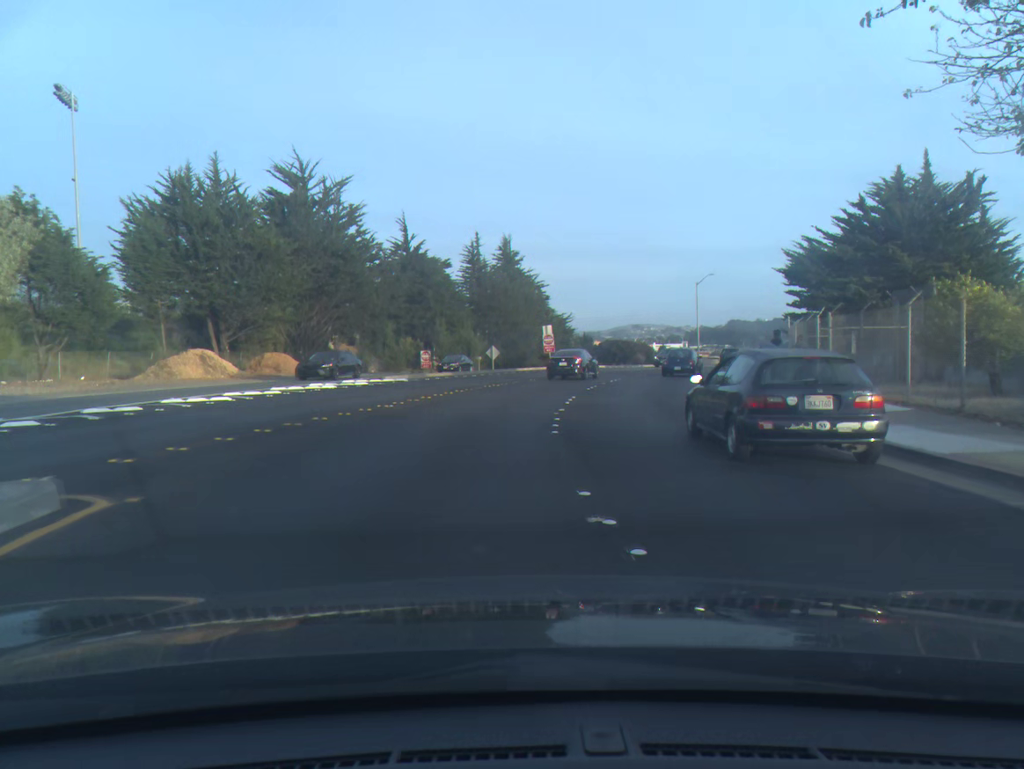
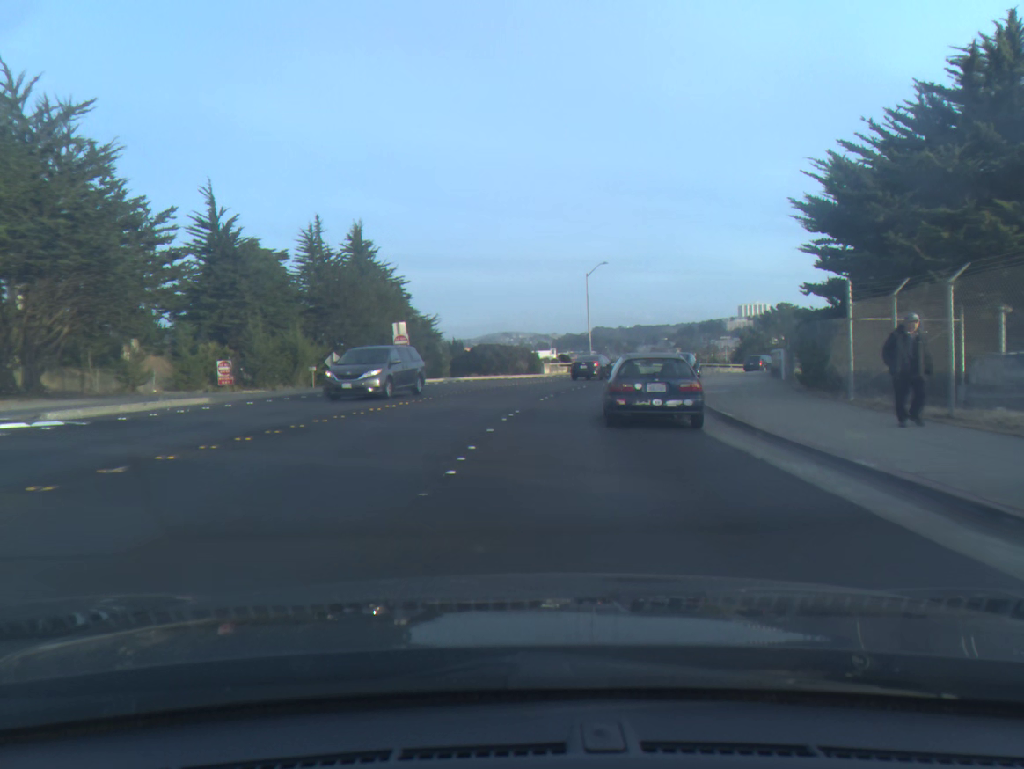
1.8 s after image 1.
(+1.5, +18.0) m; +10°
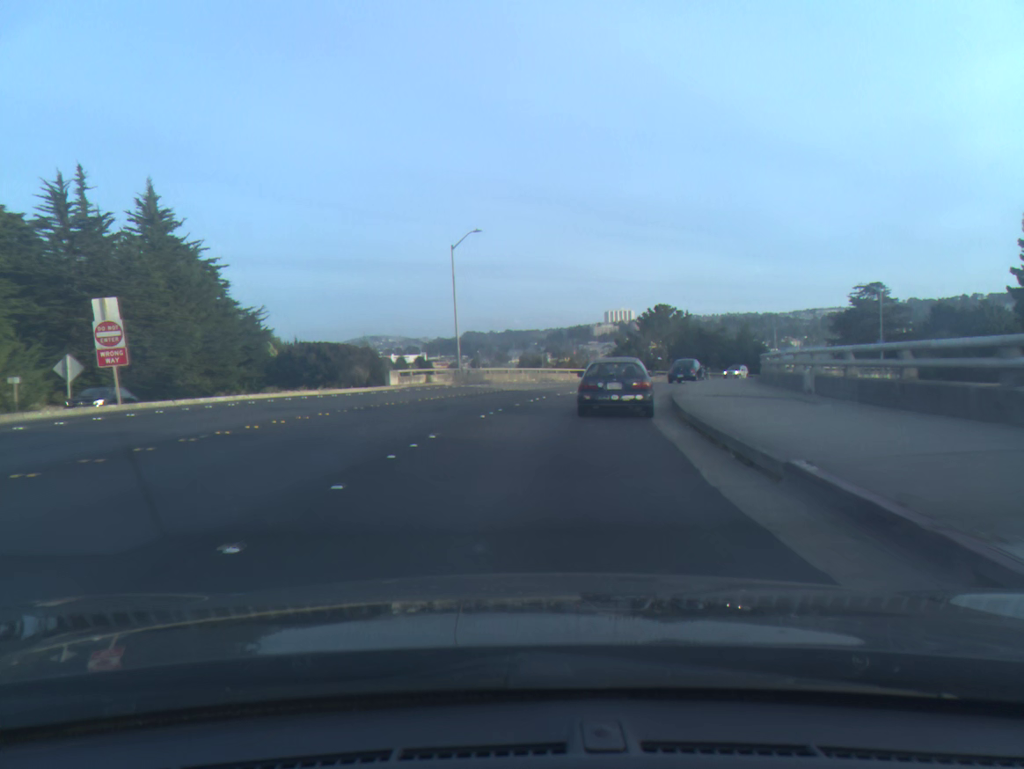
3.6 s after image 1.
(+1.6, +19.6) m; +9°
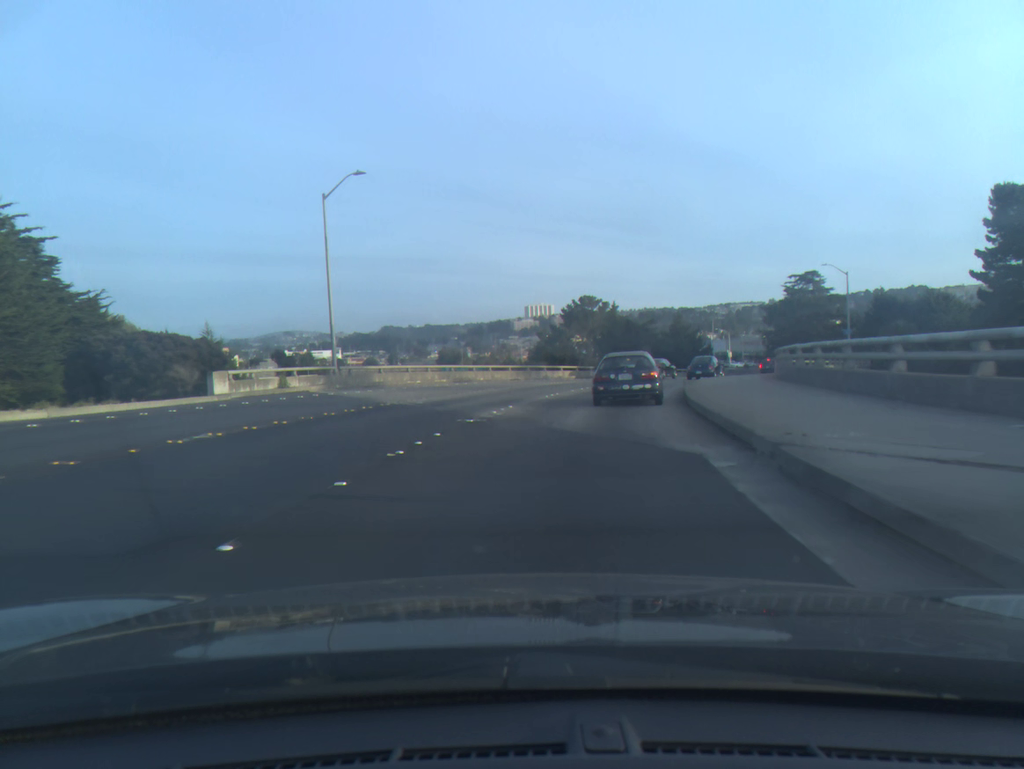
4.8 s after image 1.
(+0.7, +14.2) m; +6°
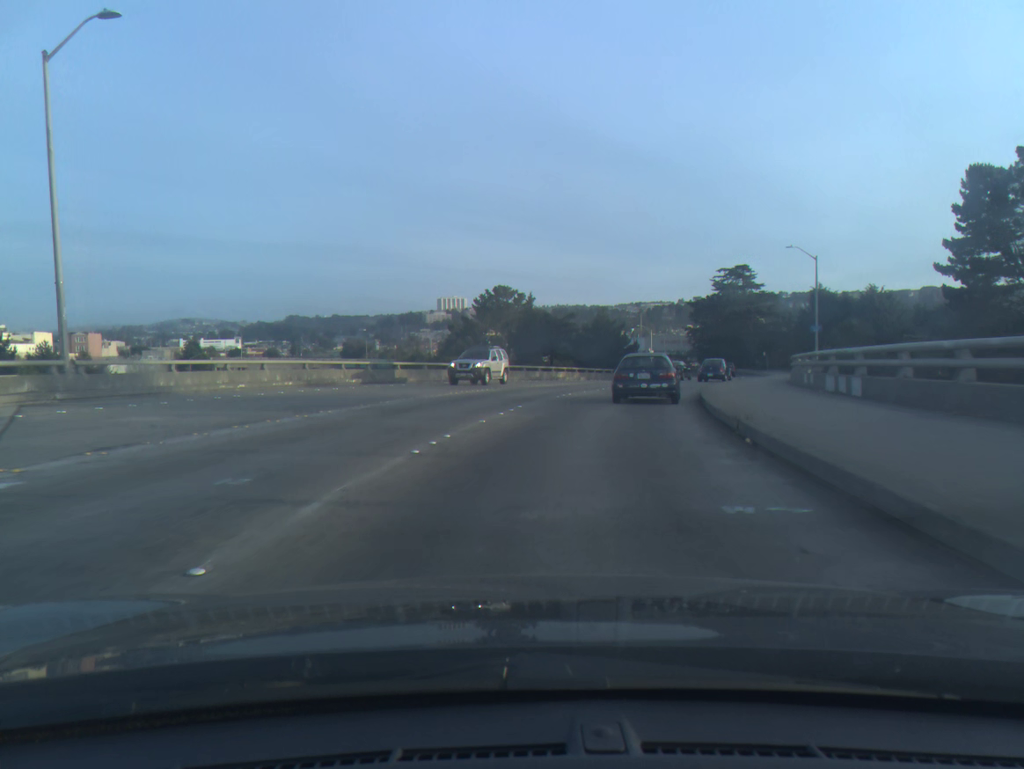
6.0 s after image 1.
(+0.8, +14.8) m; +6°
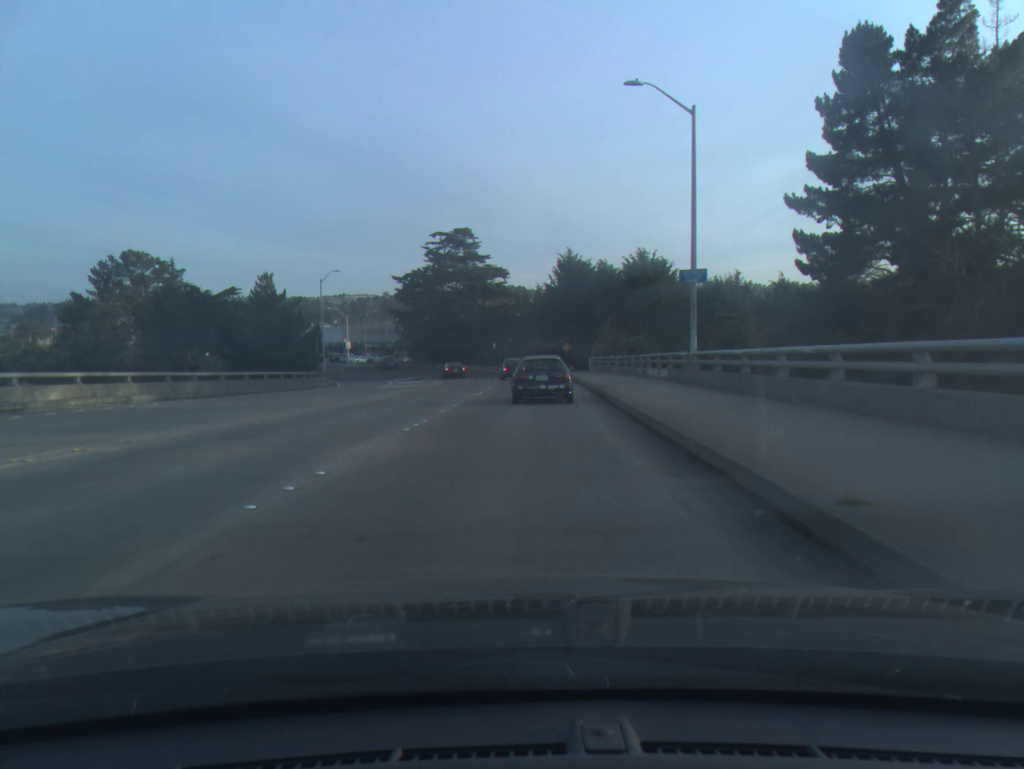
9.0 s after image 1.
(+7.5, +38.0) m; +21°
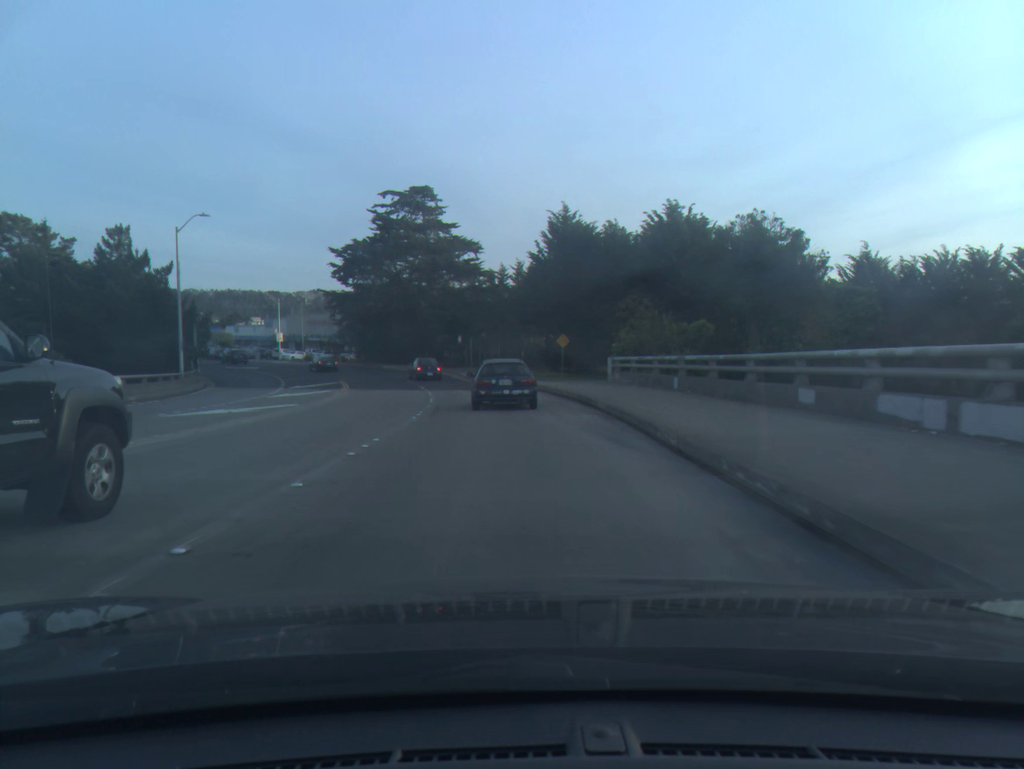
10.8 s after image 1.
(+0.5, +25.2) m; +1°
